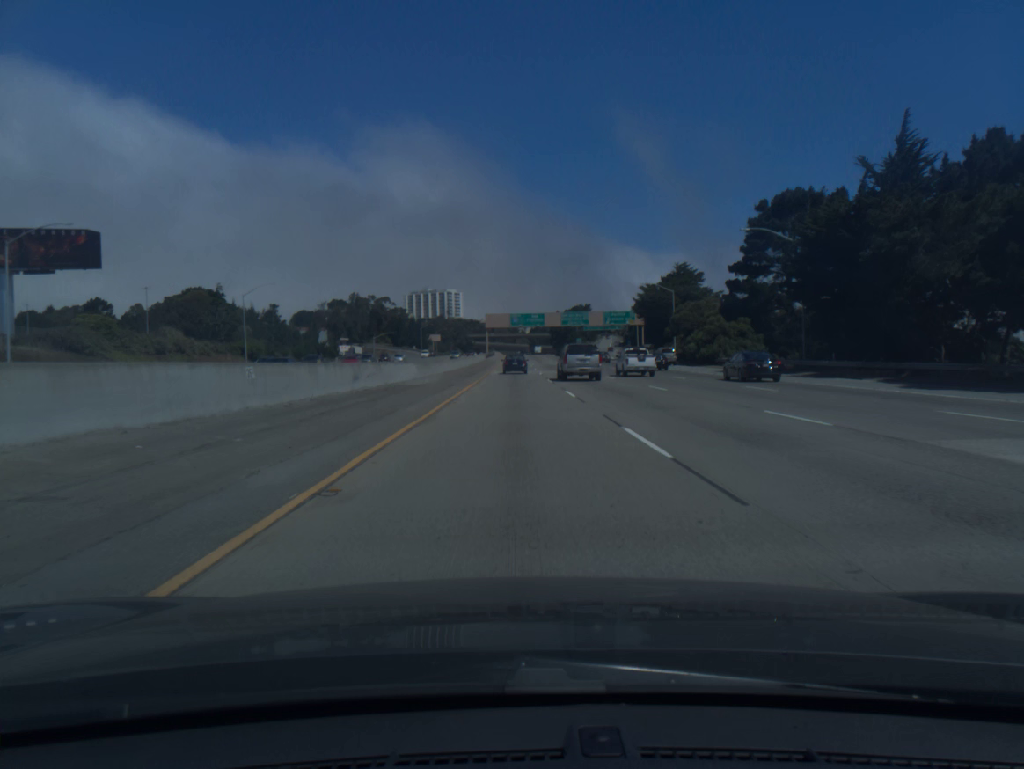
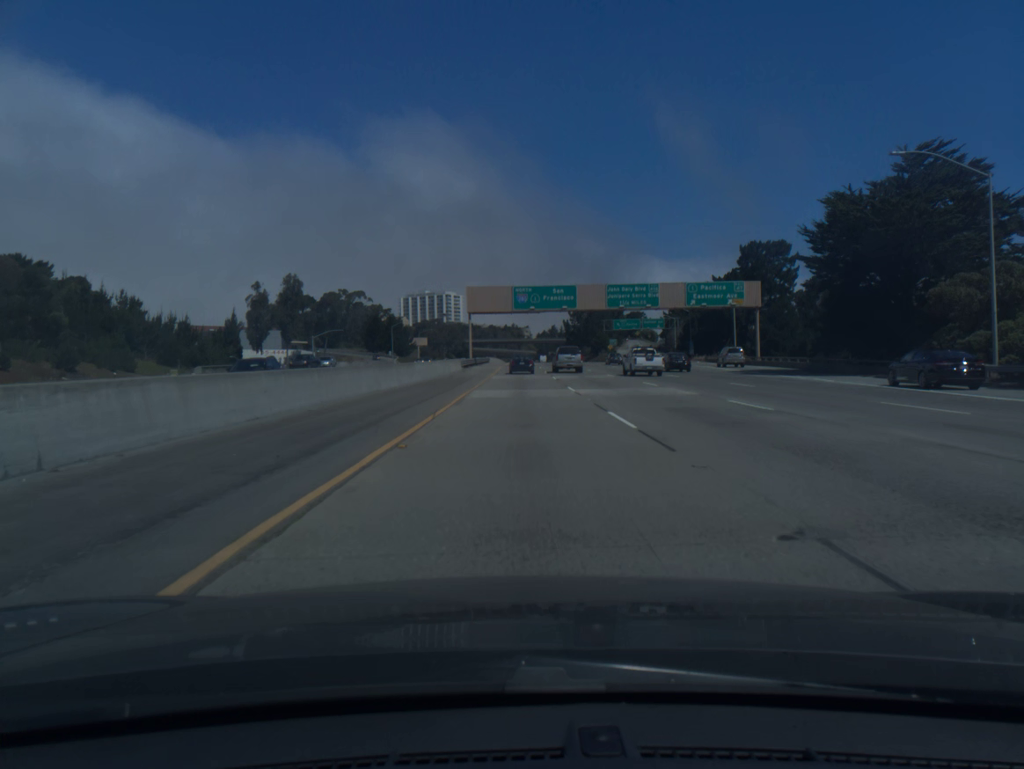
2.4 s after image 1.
(-0.5, +69.4) m; 0°
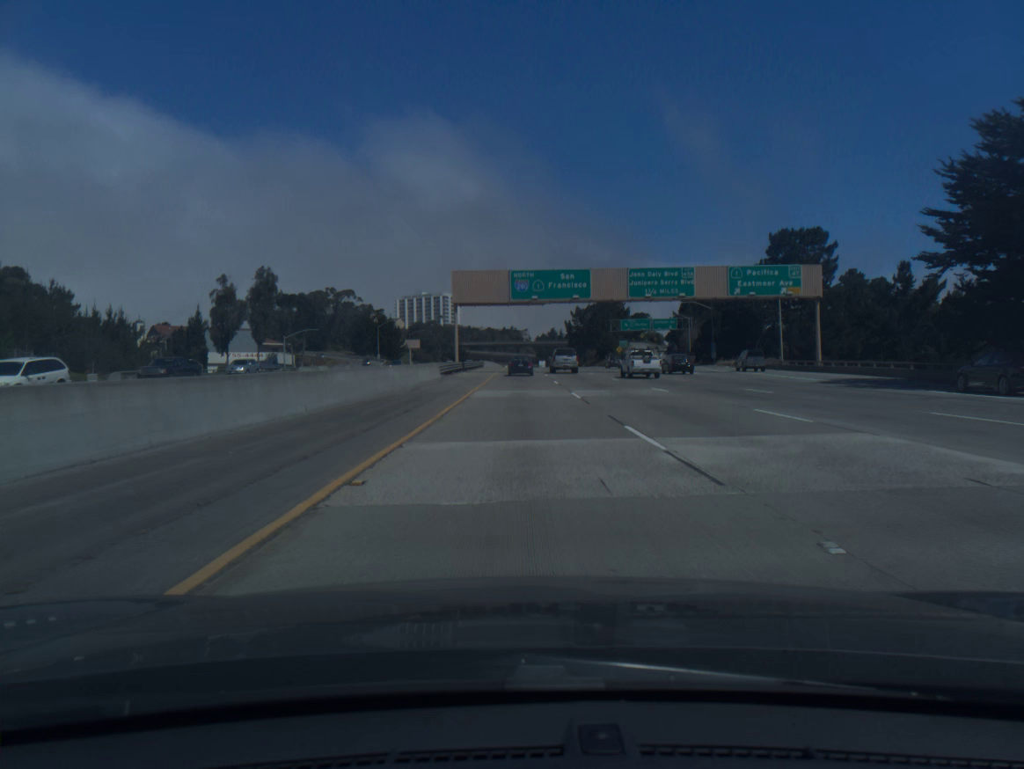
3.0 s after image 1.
(0.0, +17.1) m; 0°
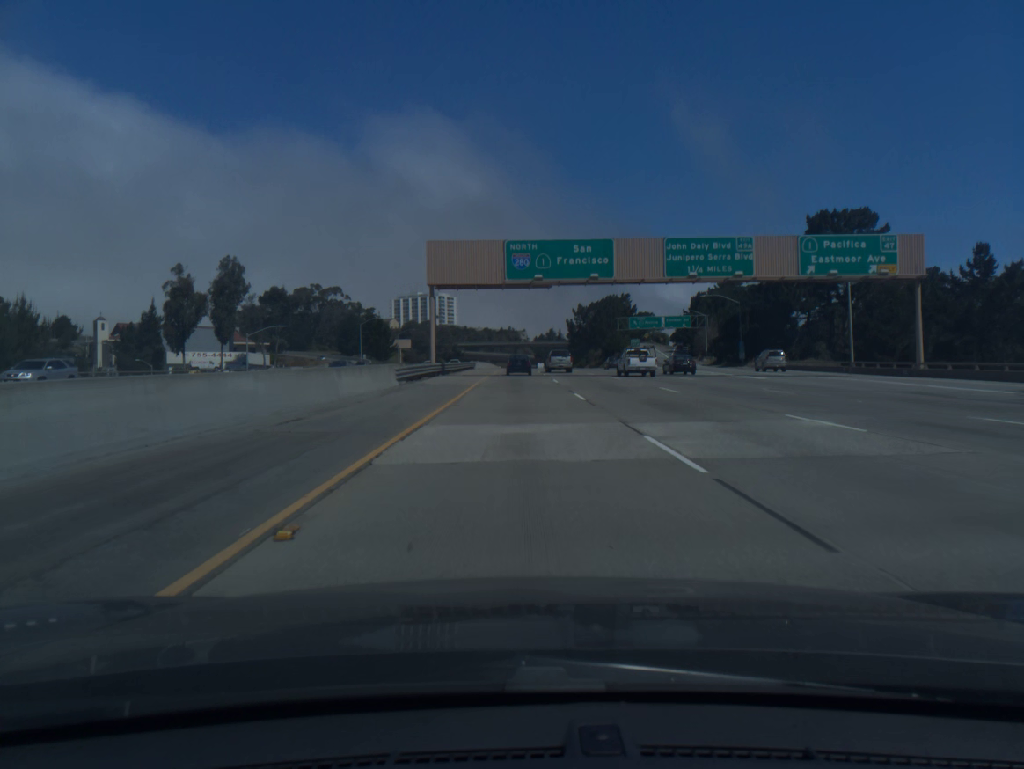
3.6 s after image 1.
(0.0, +17.0) m; 0°
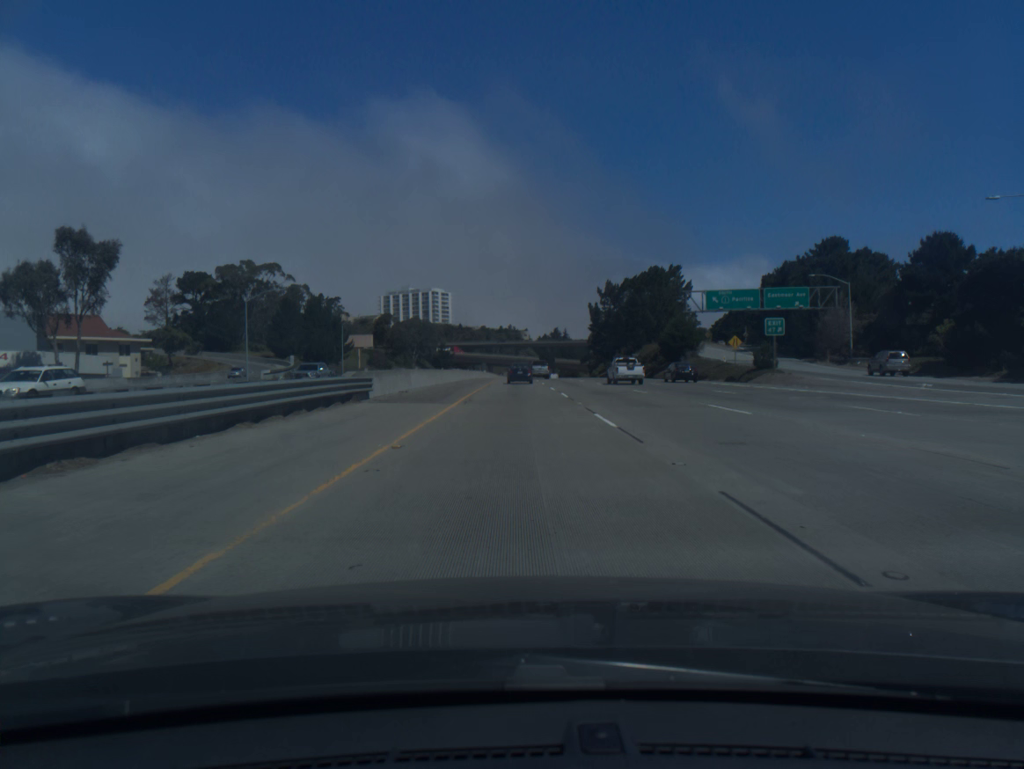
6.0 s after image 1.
(0.0, +67.0) m; 0°
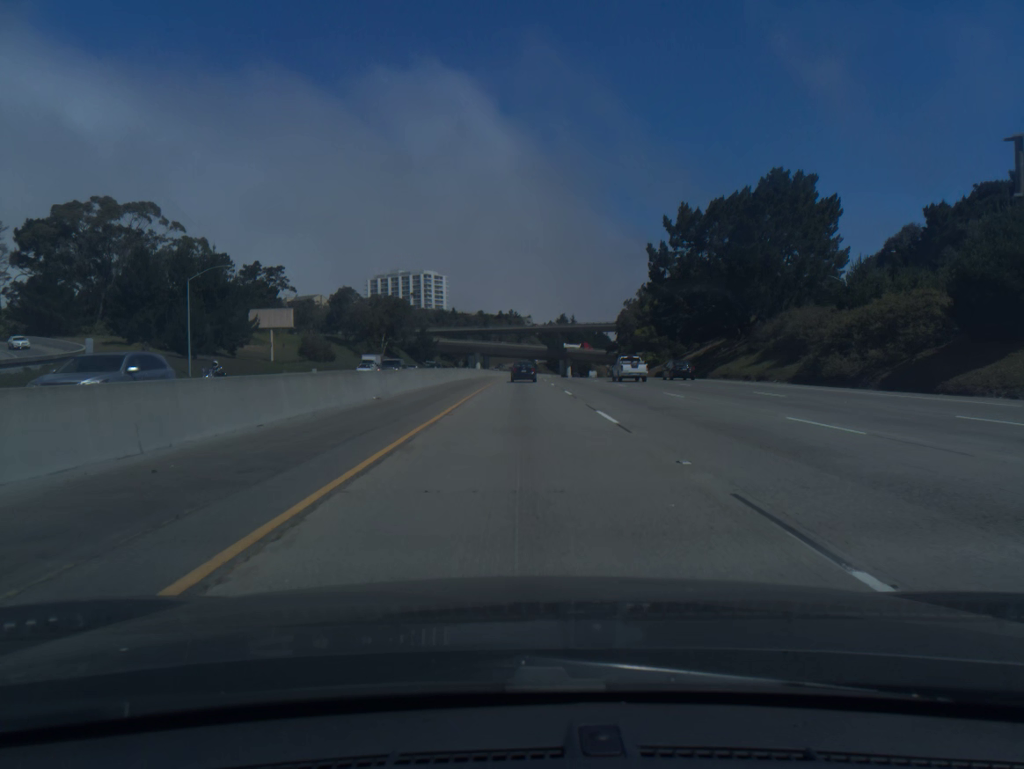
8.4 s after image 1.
(-0.2, +66.3) m; 0°
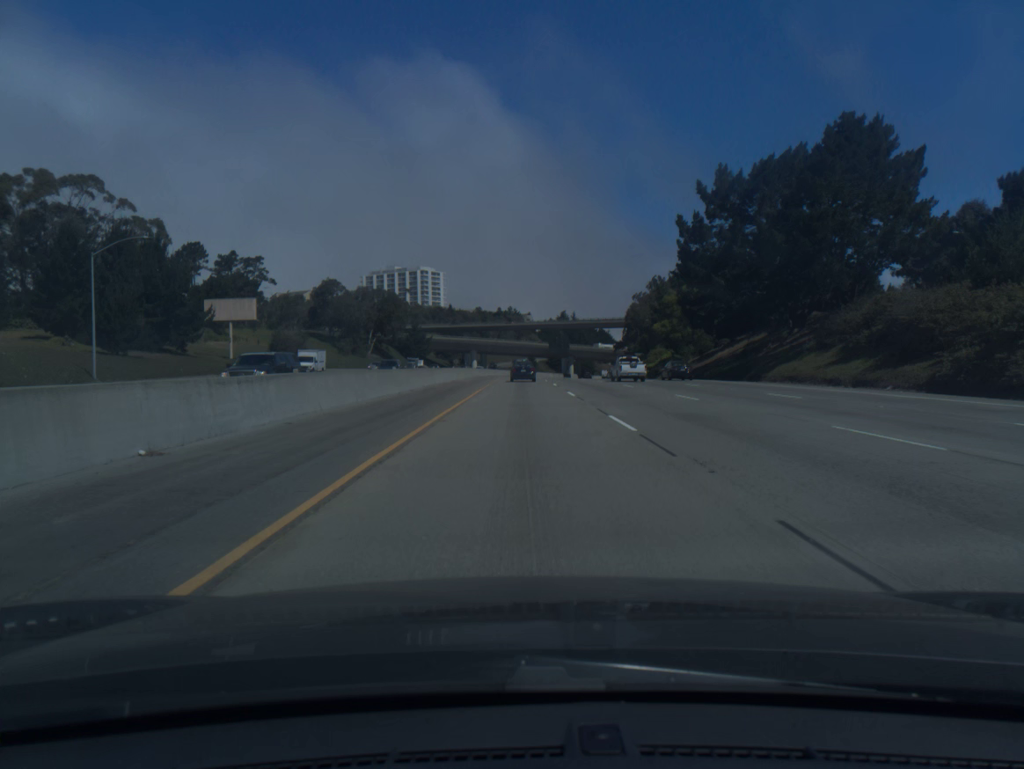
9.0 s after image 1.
(0.0, +16.5) m; 0°
